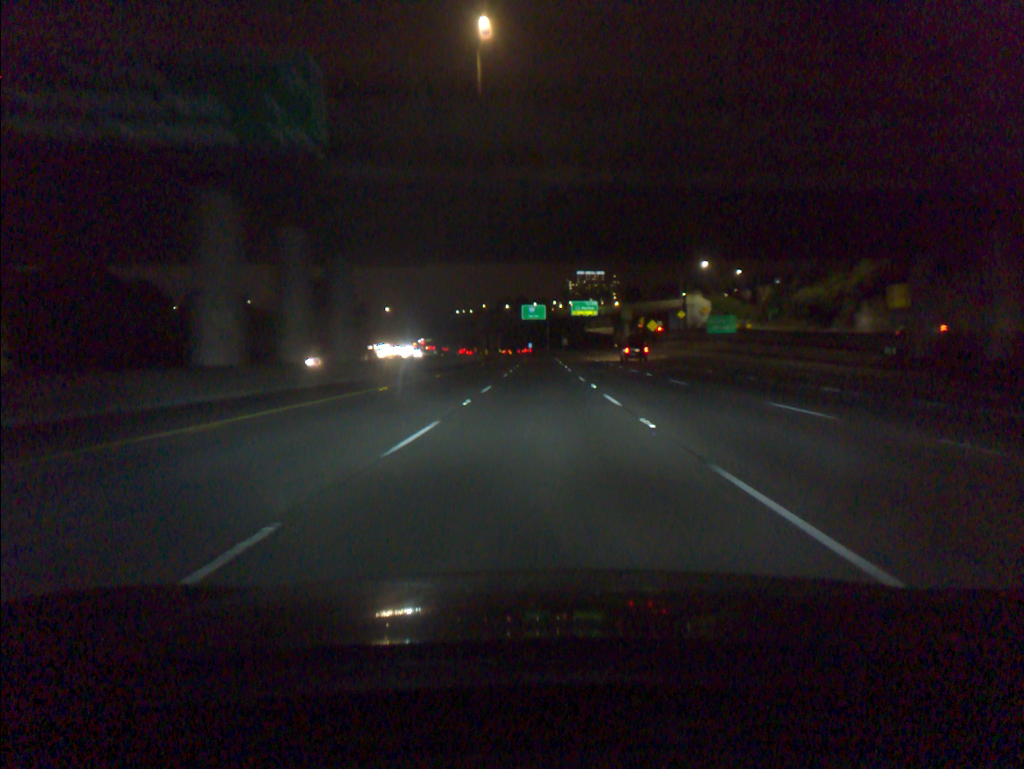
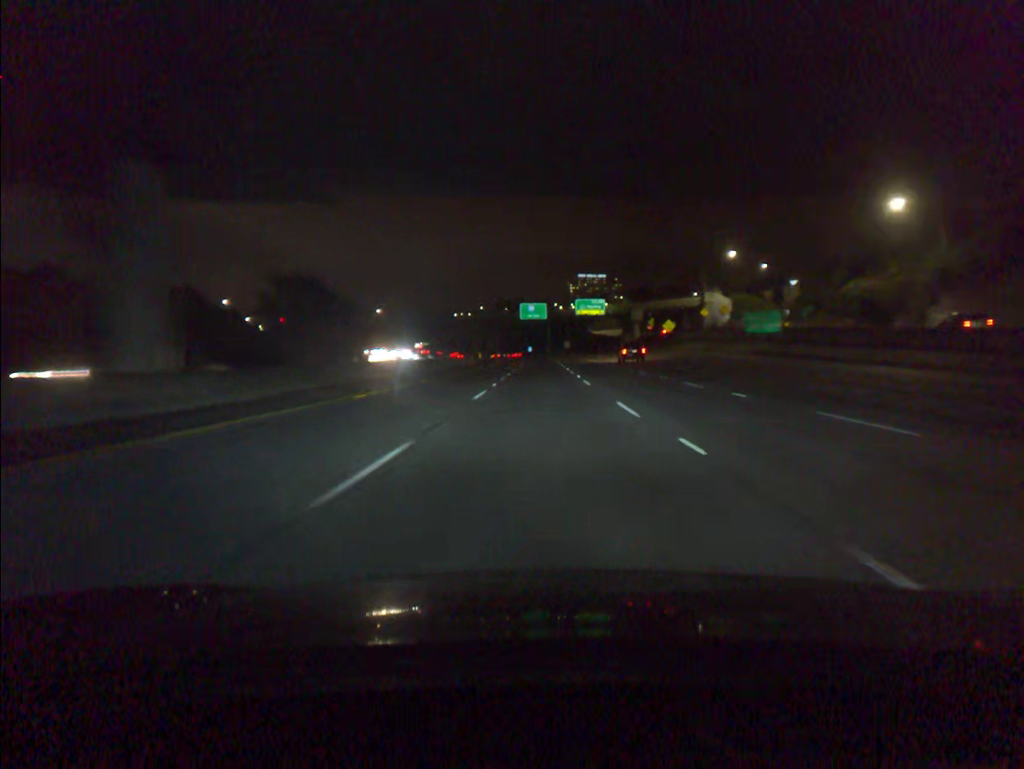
(0.0, +18.0) m; 0°
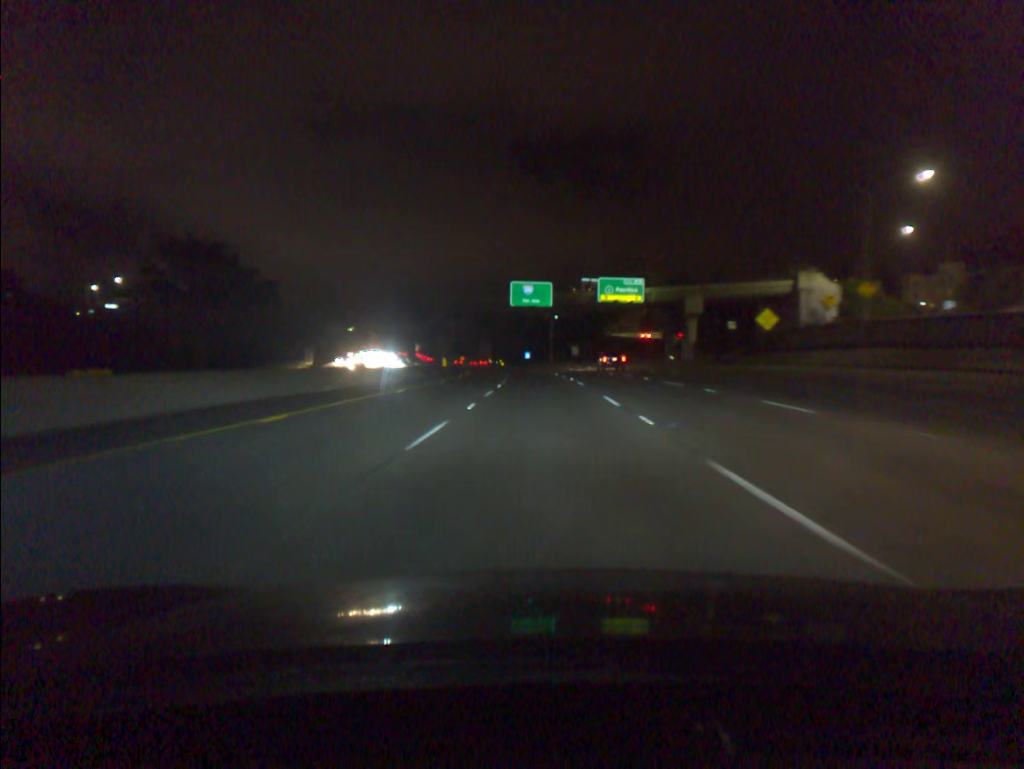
(0.0, +54.2) m; 0°
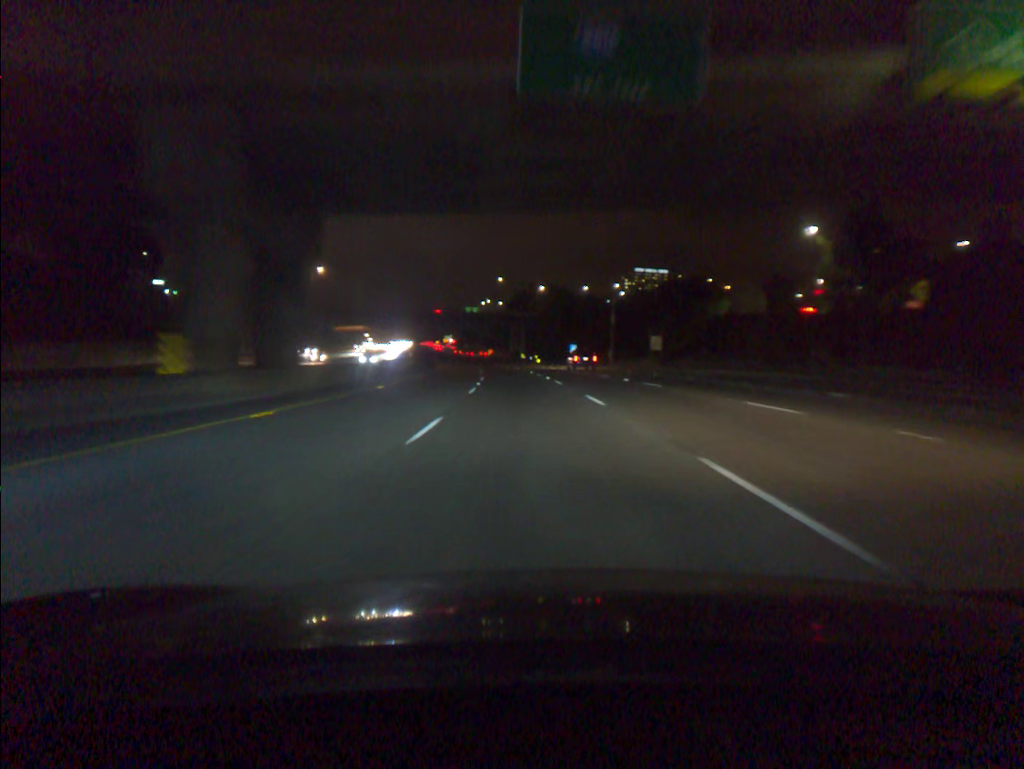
(-1.4, +72.6) m; -3°
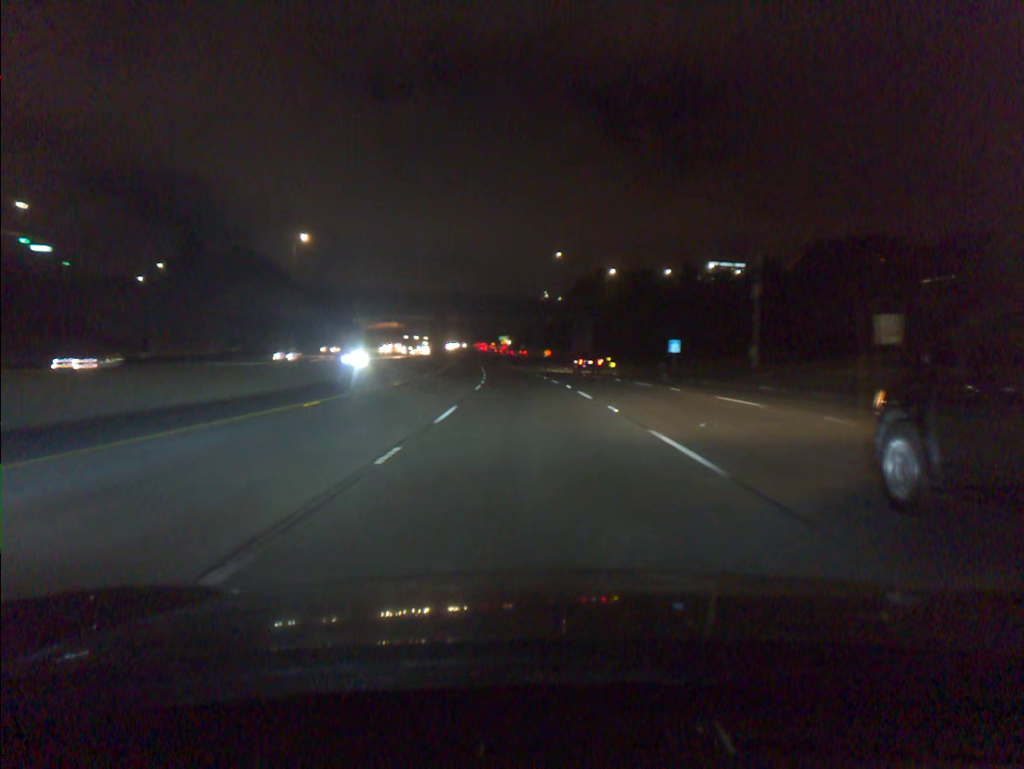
(-2.1, +54.8) m; -4°
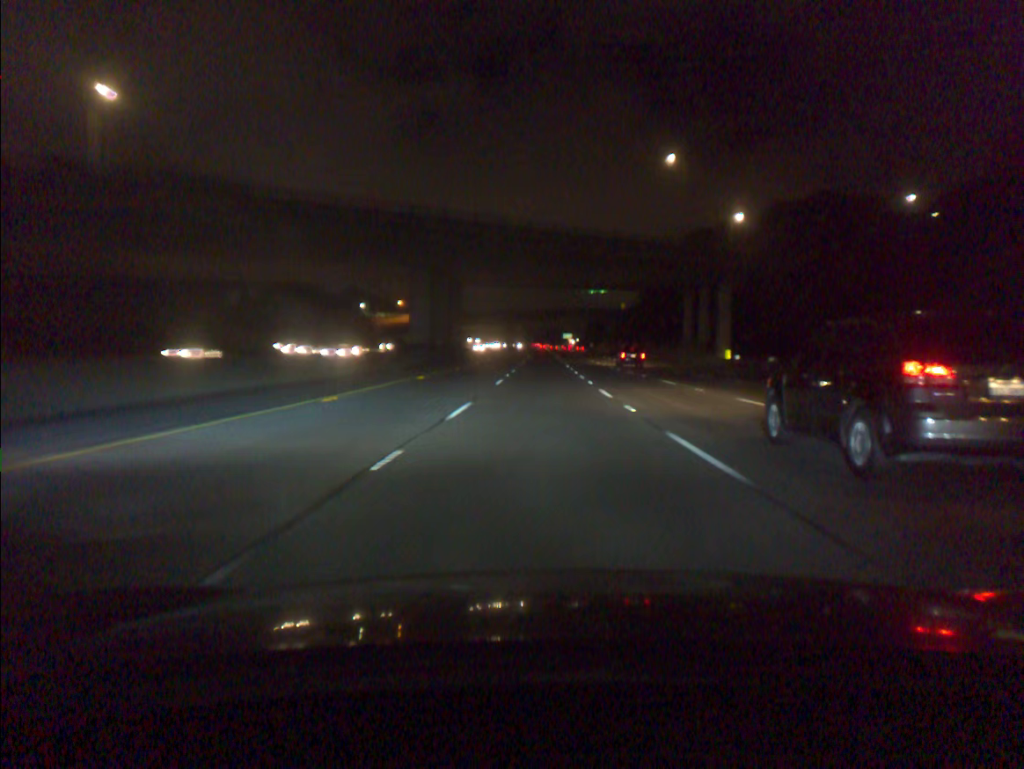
(-3.4, +73.1) m; -5°
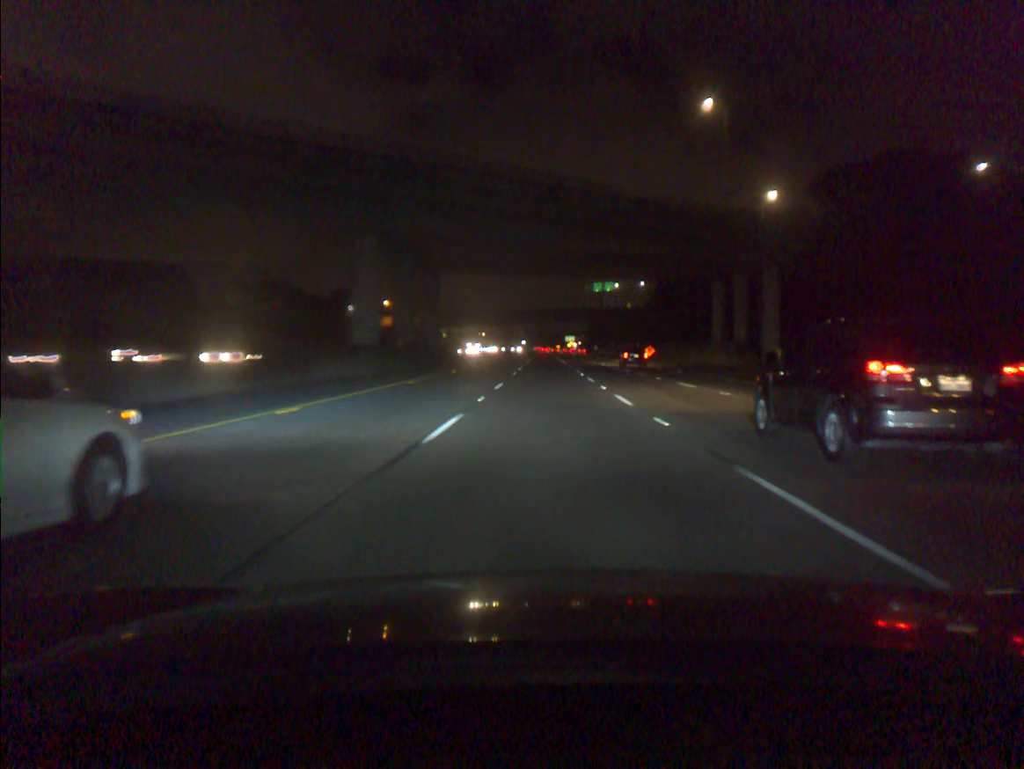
(0.0, +18.3) m; 0°
